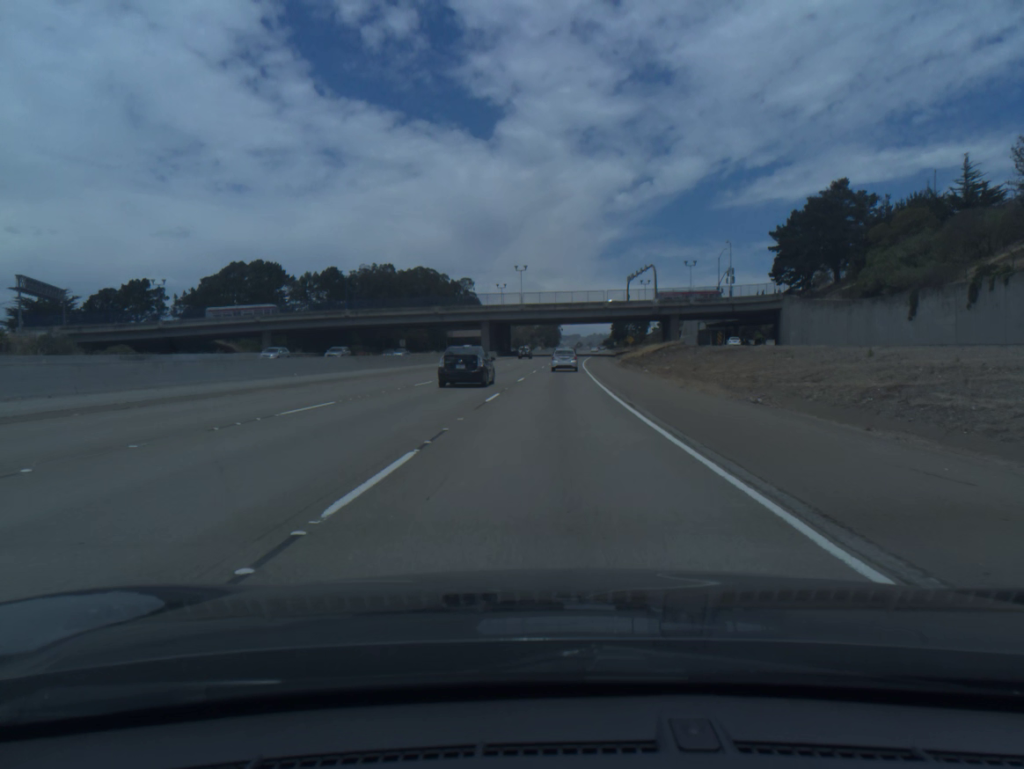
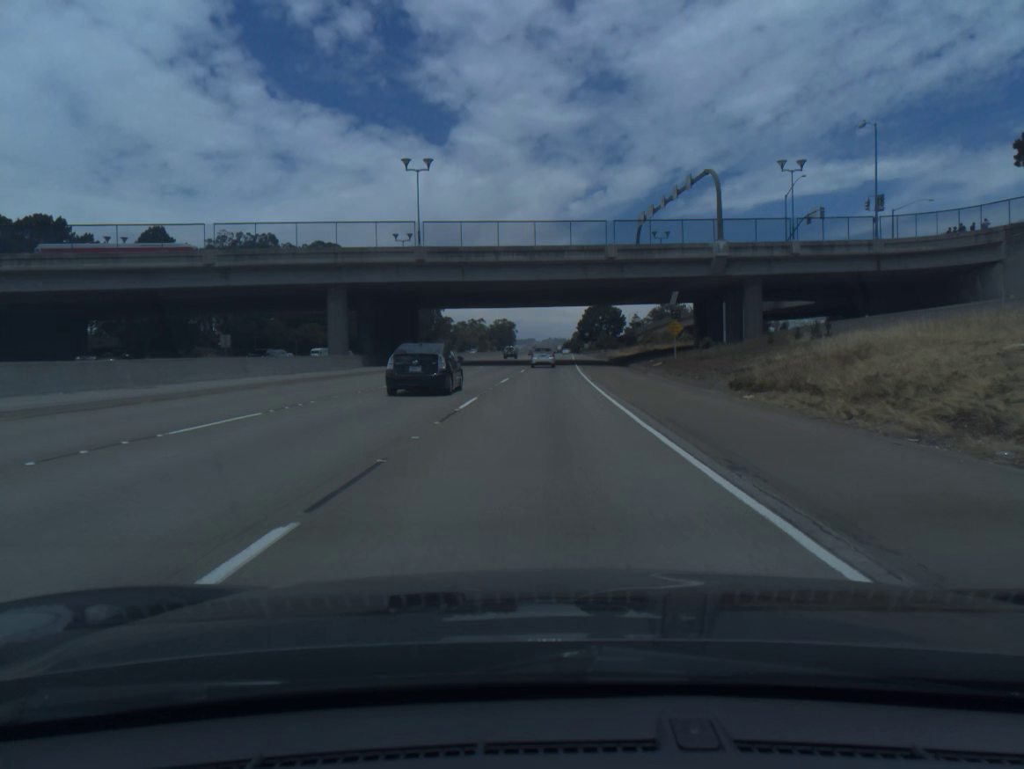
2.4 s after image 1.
(+2.4, +76.3) m; +3°
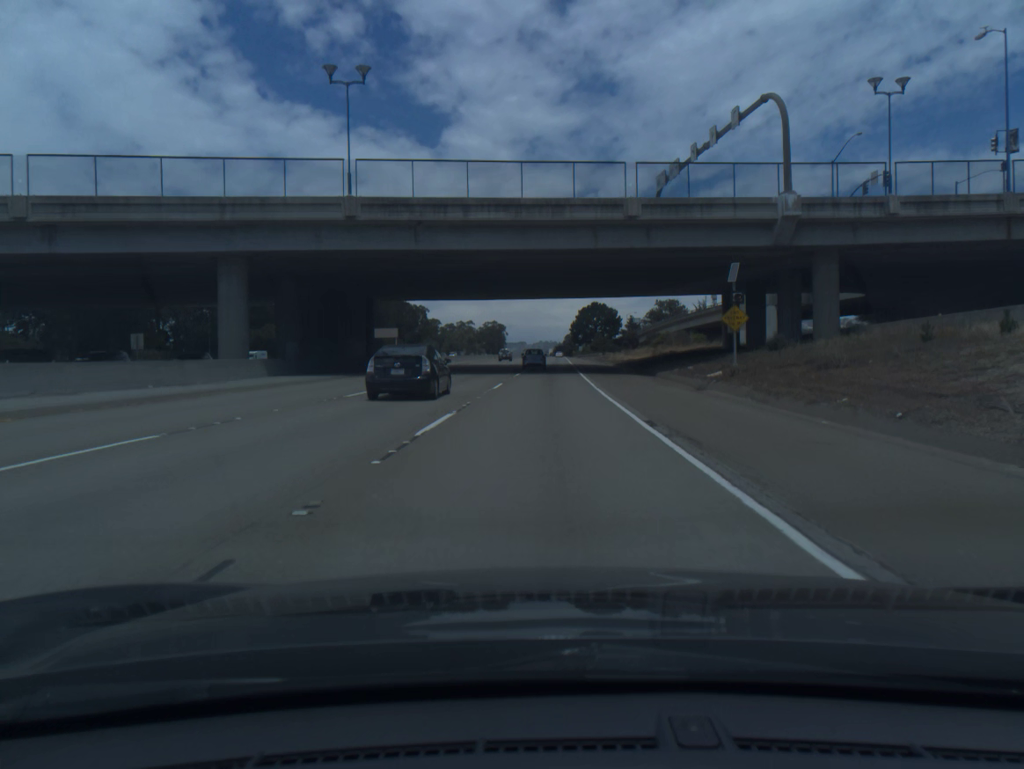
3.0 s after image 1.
(+0.1, +19.0) m; +1°
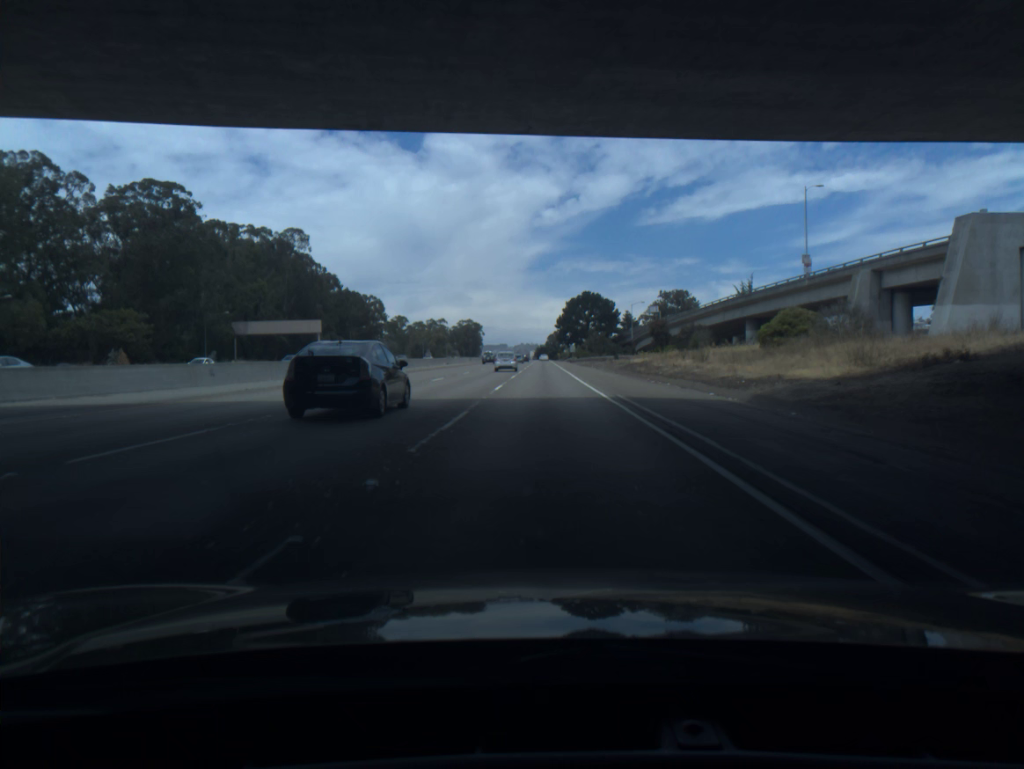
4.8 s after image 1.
(+0.8, +57.1) m; +1°
